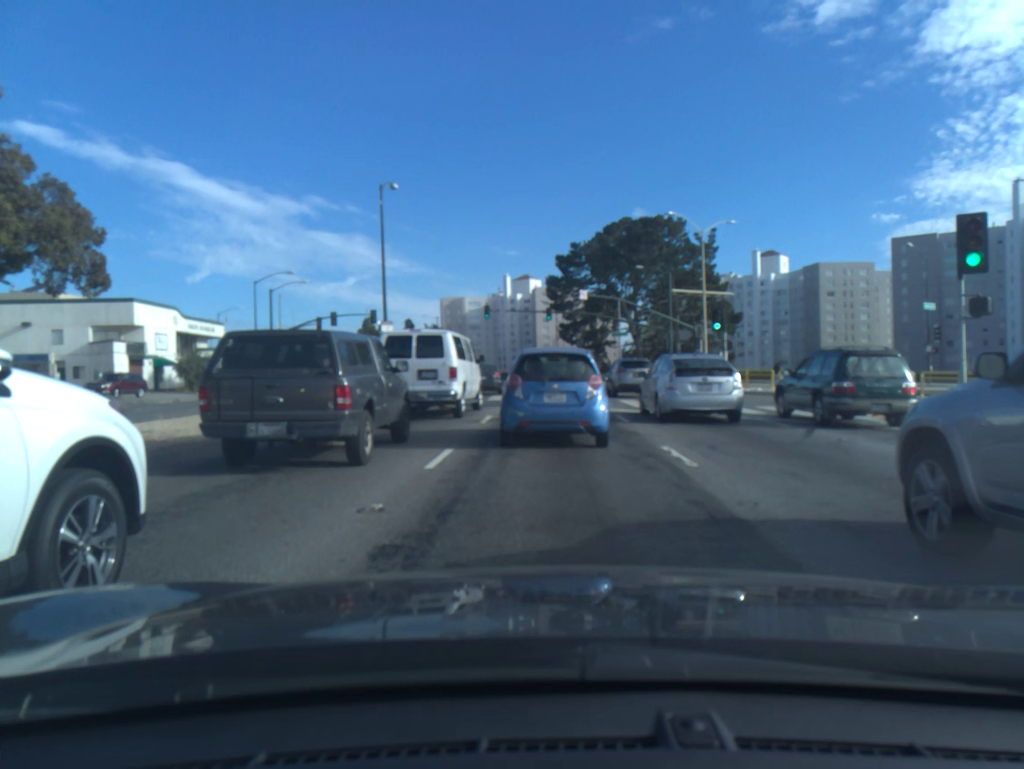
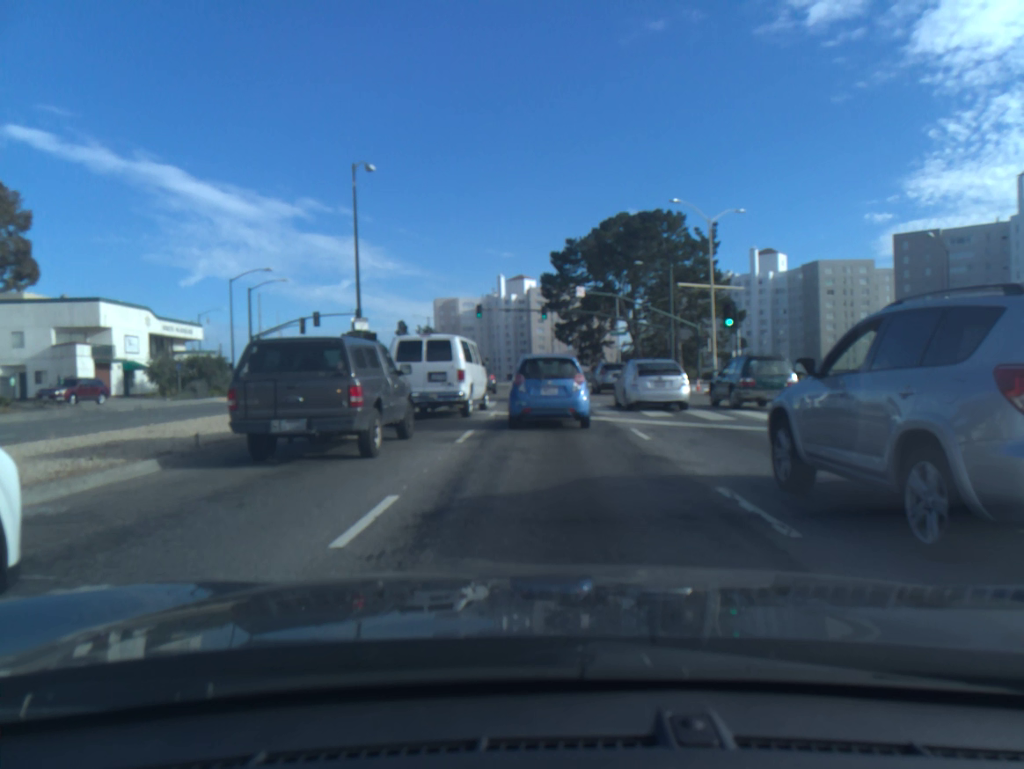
(0.0, +3.8) m; +1°
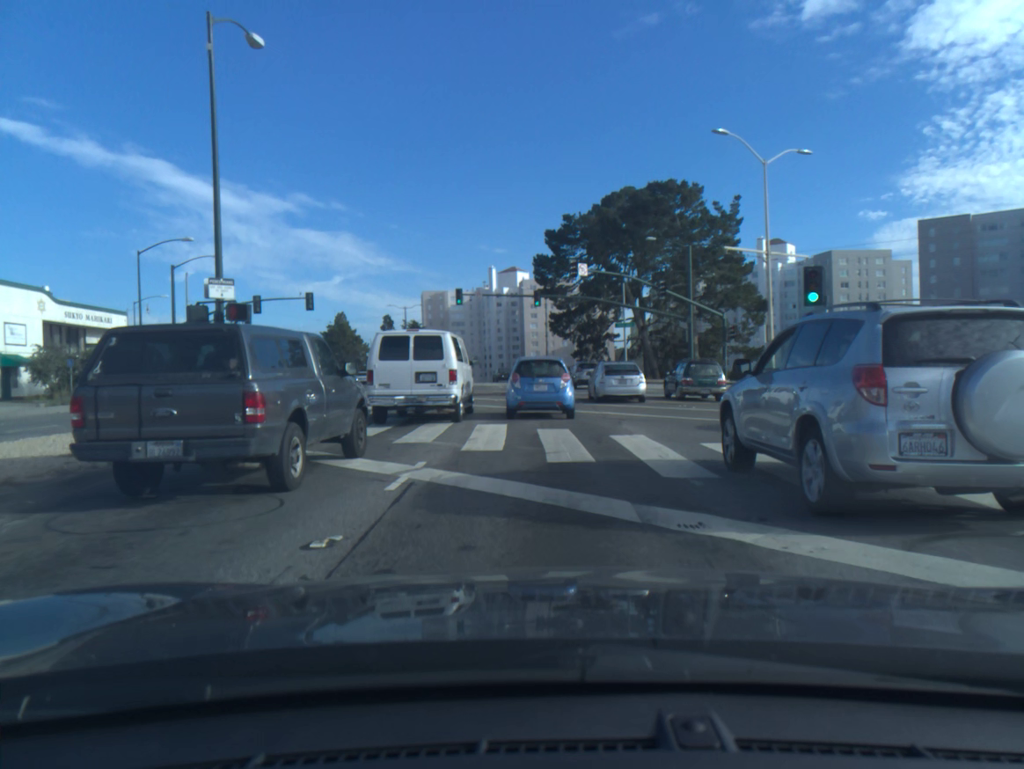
(0.0, +12.4) m; 0°
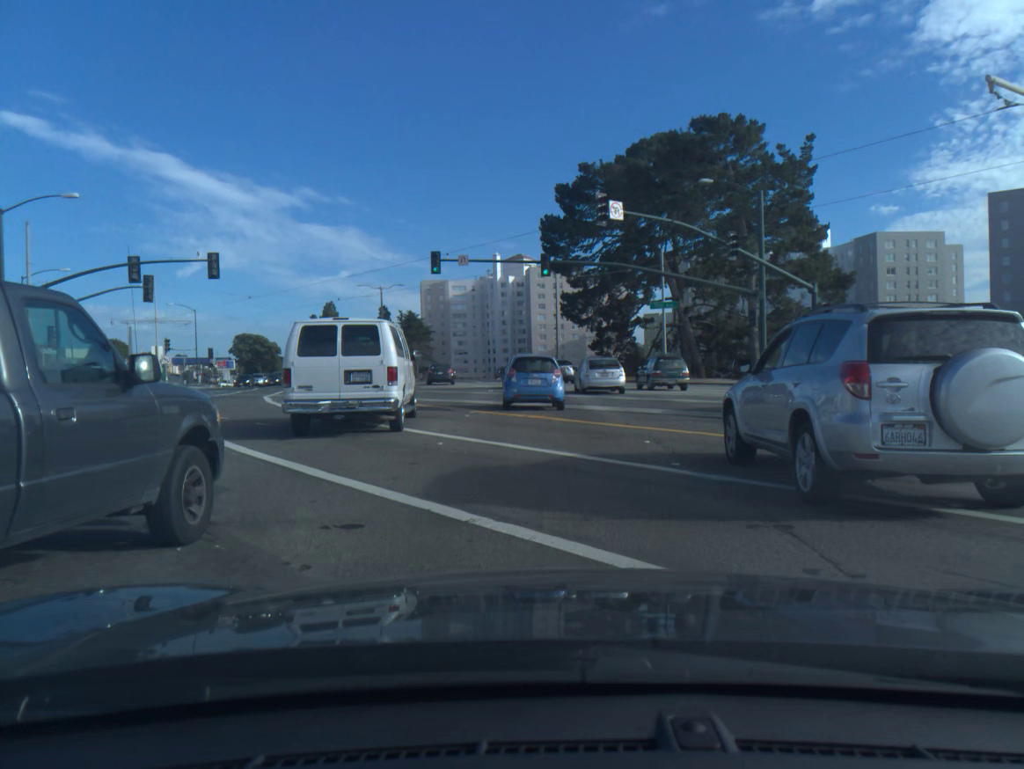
(-0.1, +18.1) m; 0°
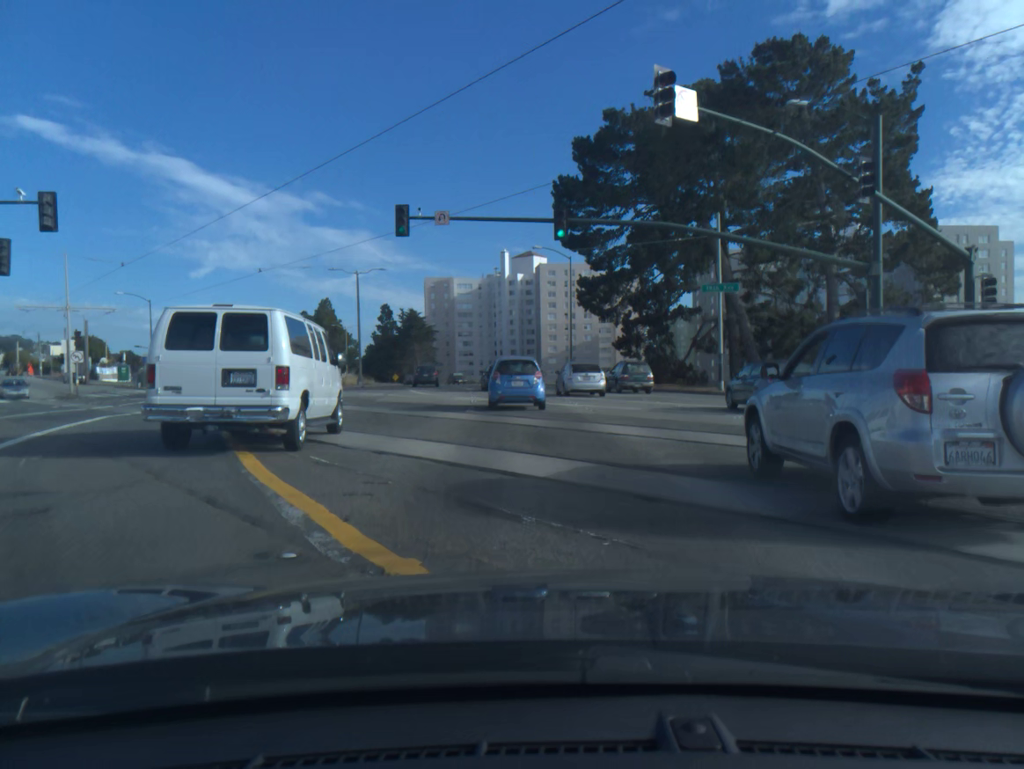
(-0.1, +14.2) m; -1°
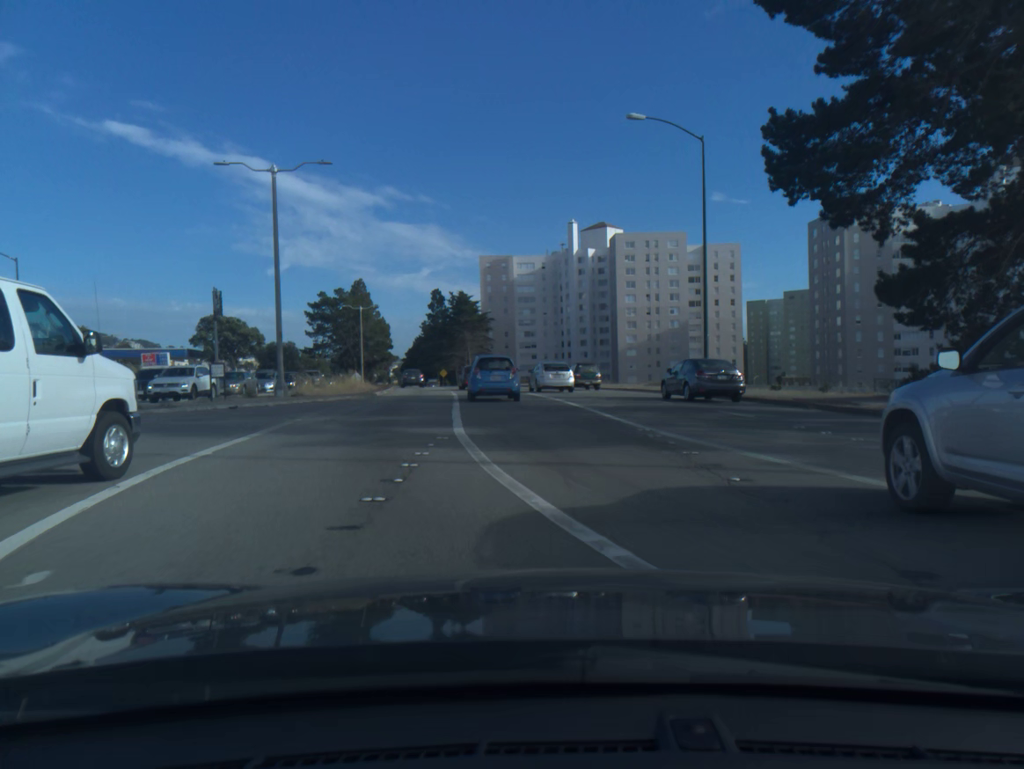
(-1.3, +32.6) m; -5°
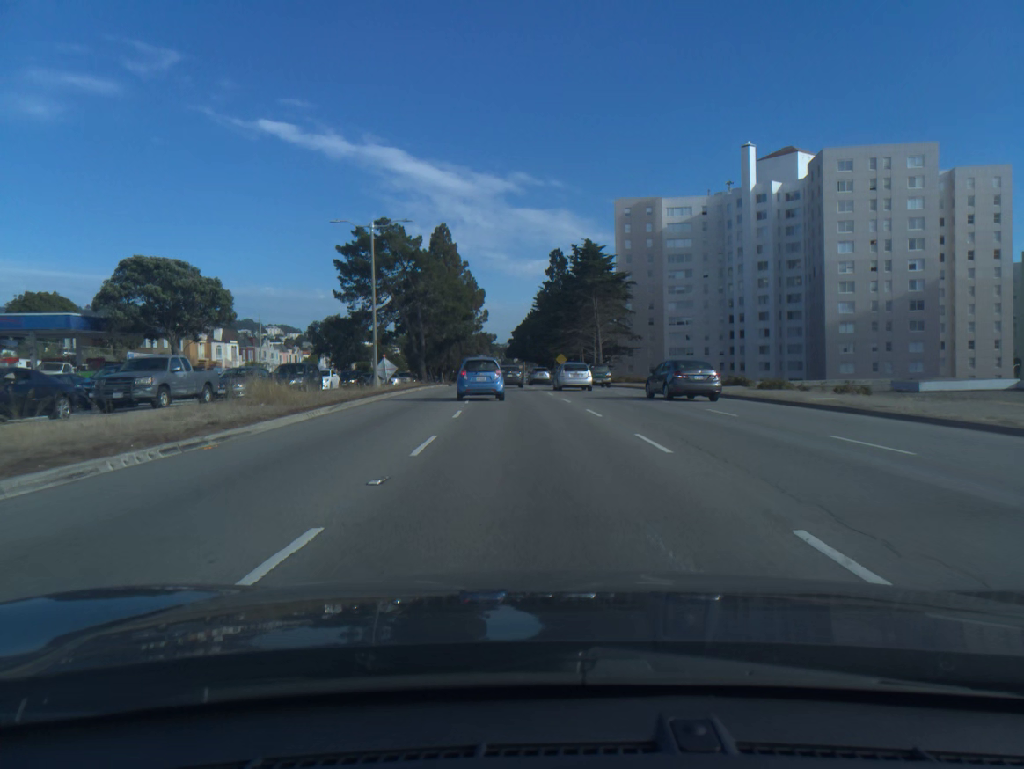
(-4.3, +49.2) m; -9°
